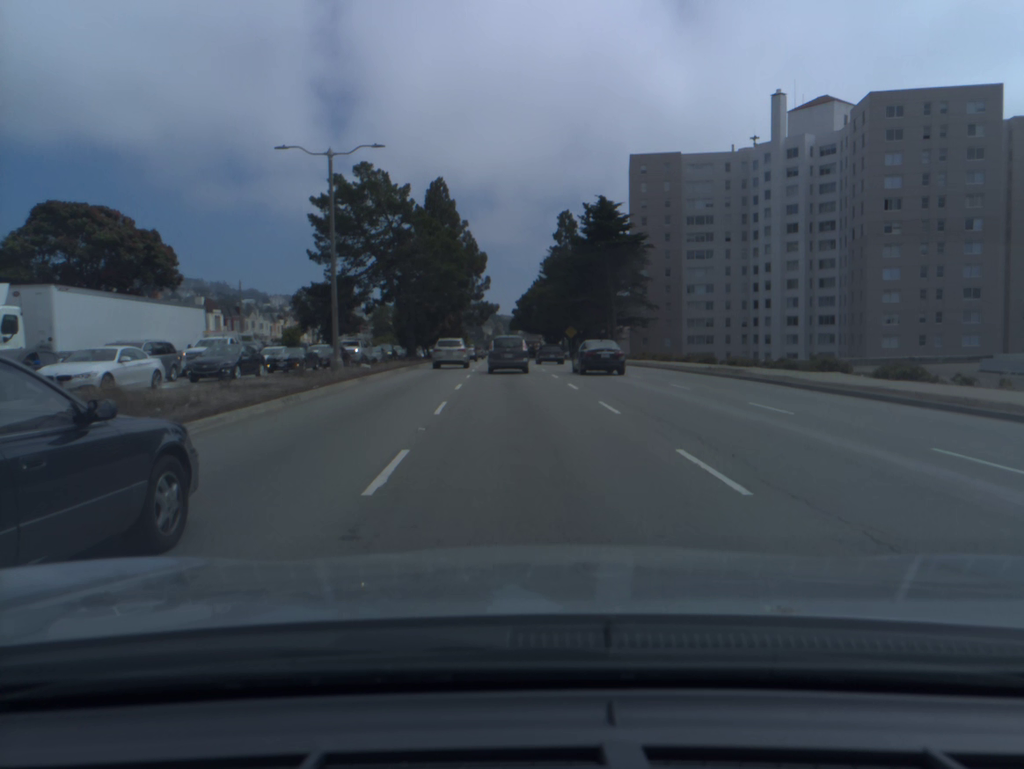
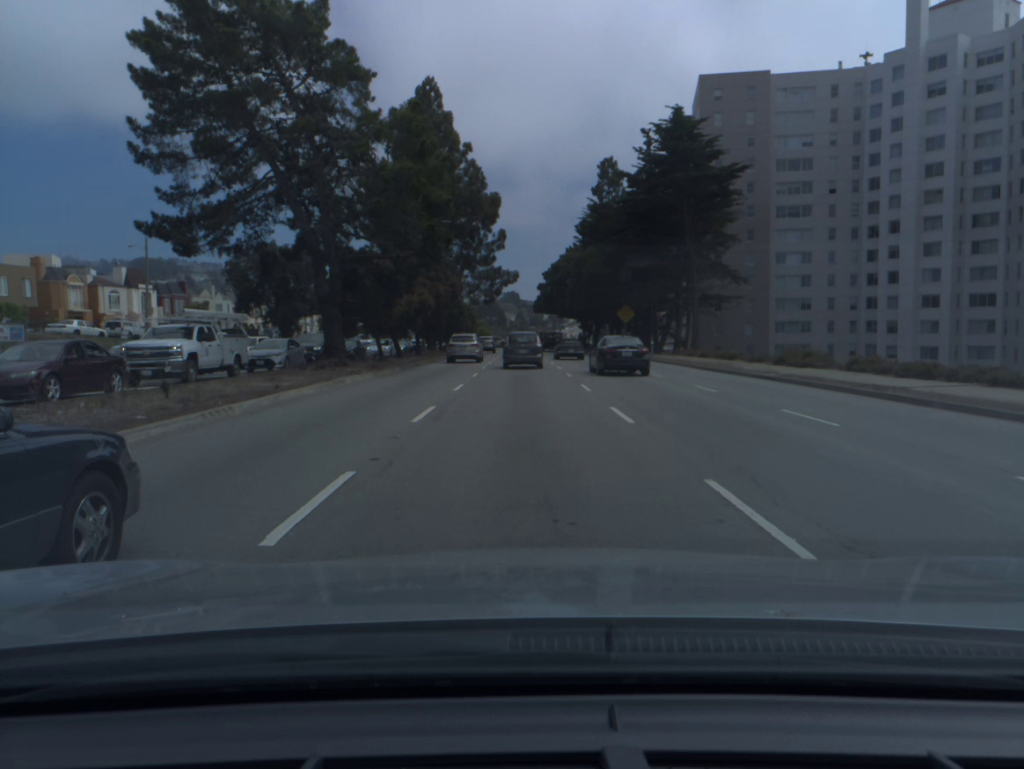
(-0.5, +31.5) m; -2°
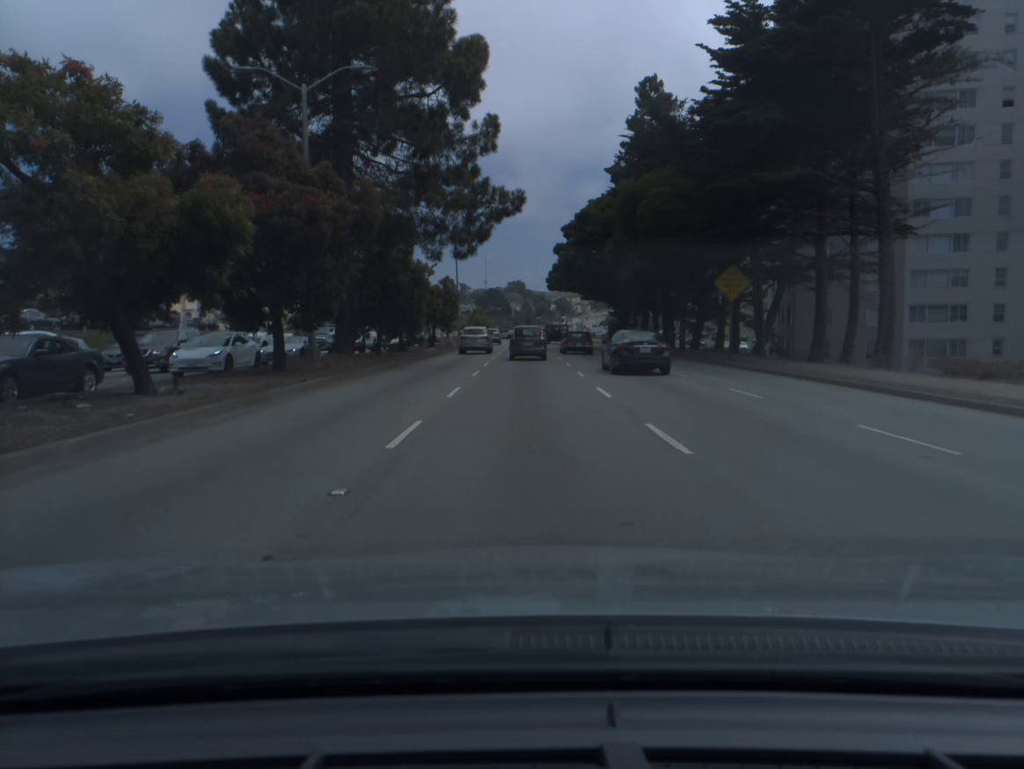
(-0.2, +33.1) m; 0°
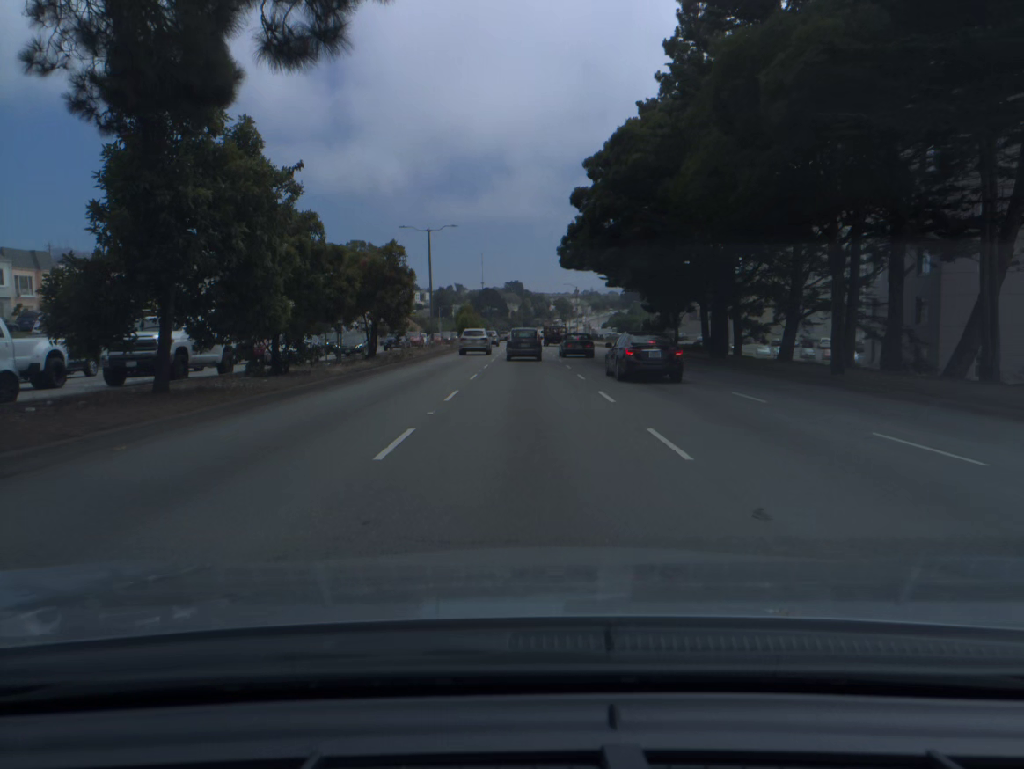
(0.0, +22.5) m; 0°
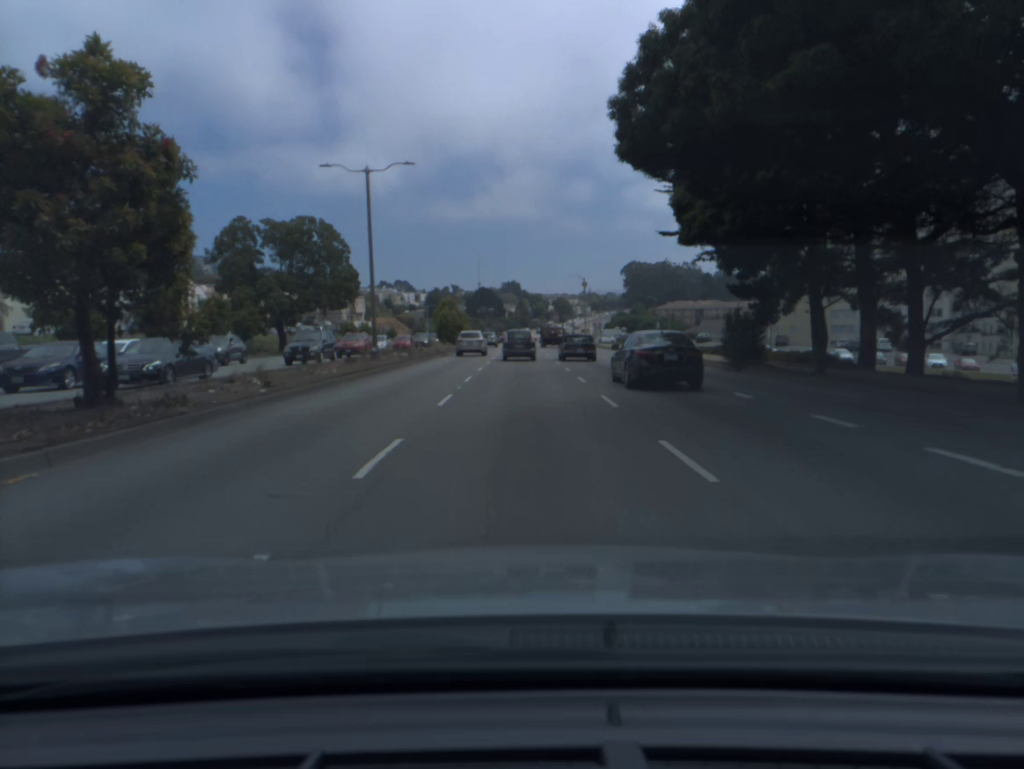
(+0.1, +23.4) m; 0°
